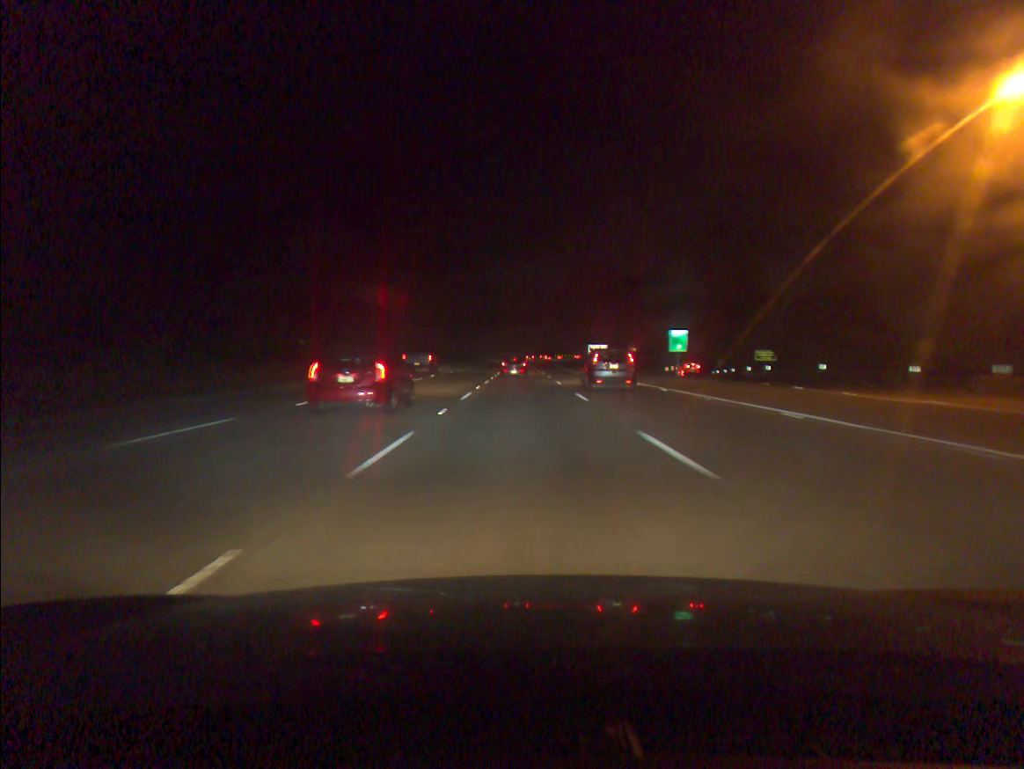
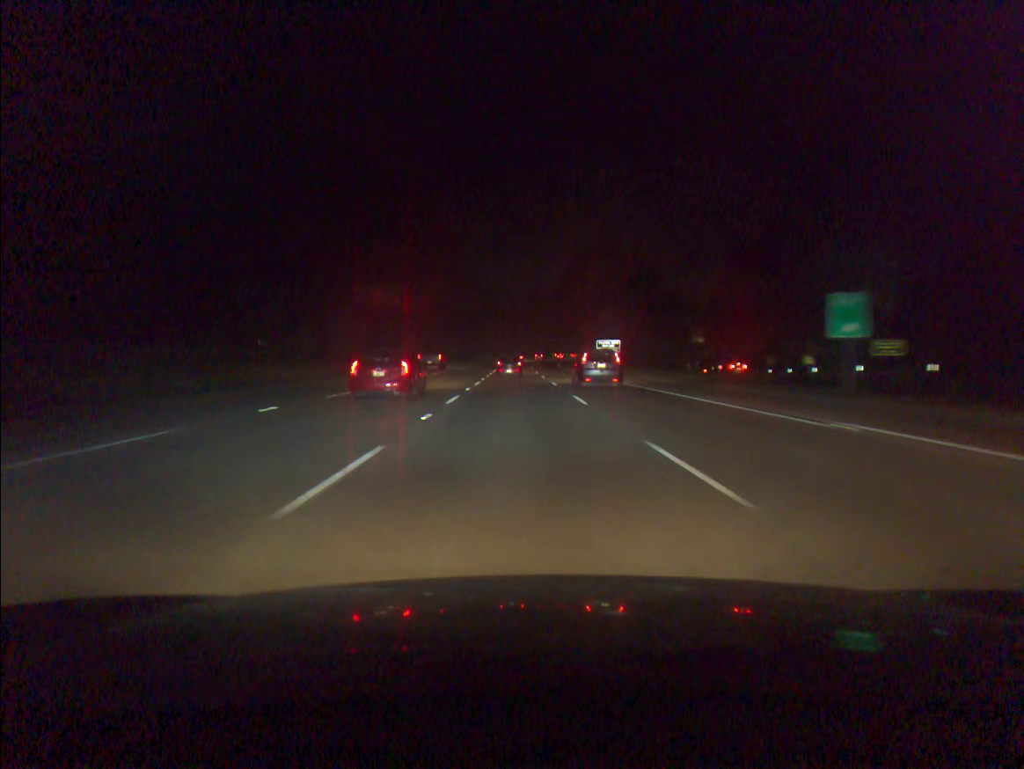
(+0.1, +31.4) m; 0°
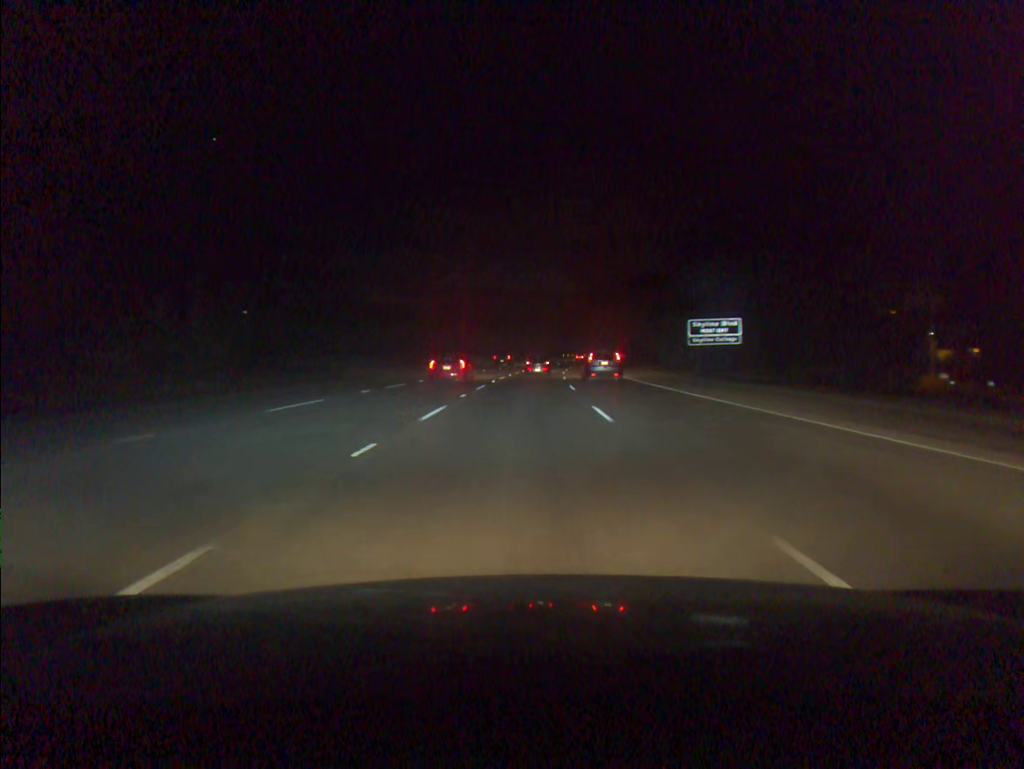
(-0.3, +78.6) m; 0°
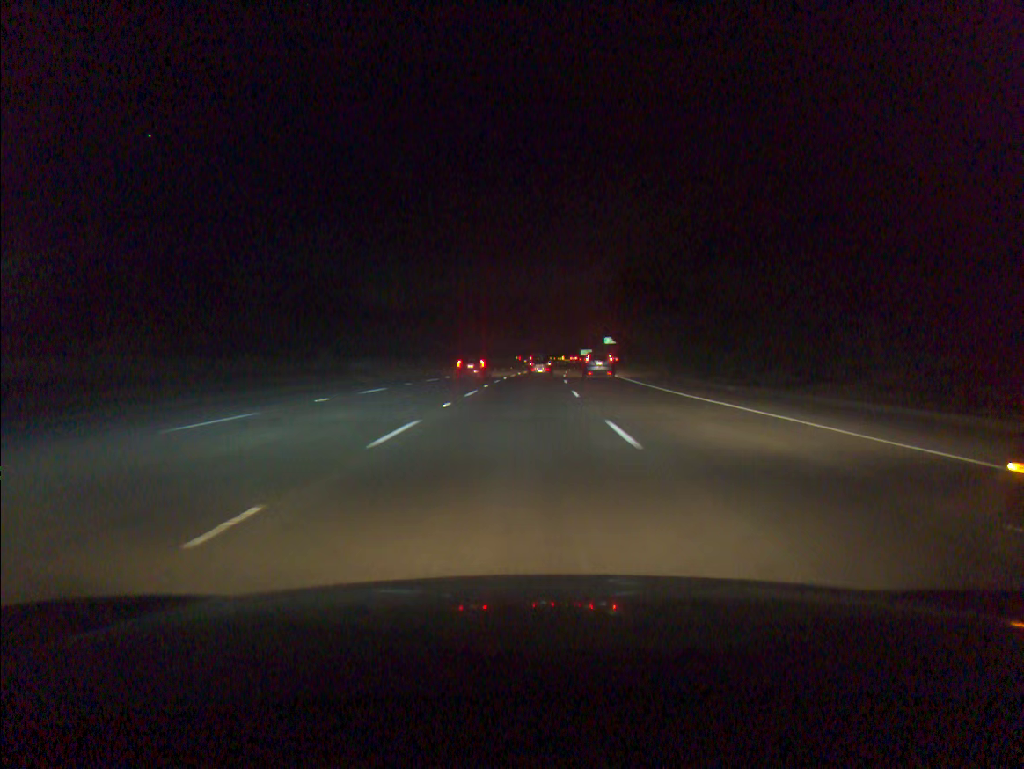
(+1.9, +63.1) m; +4°
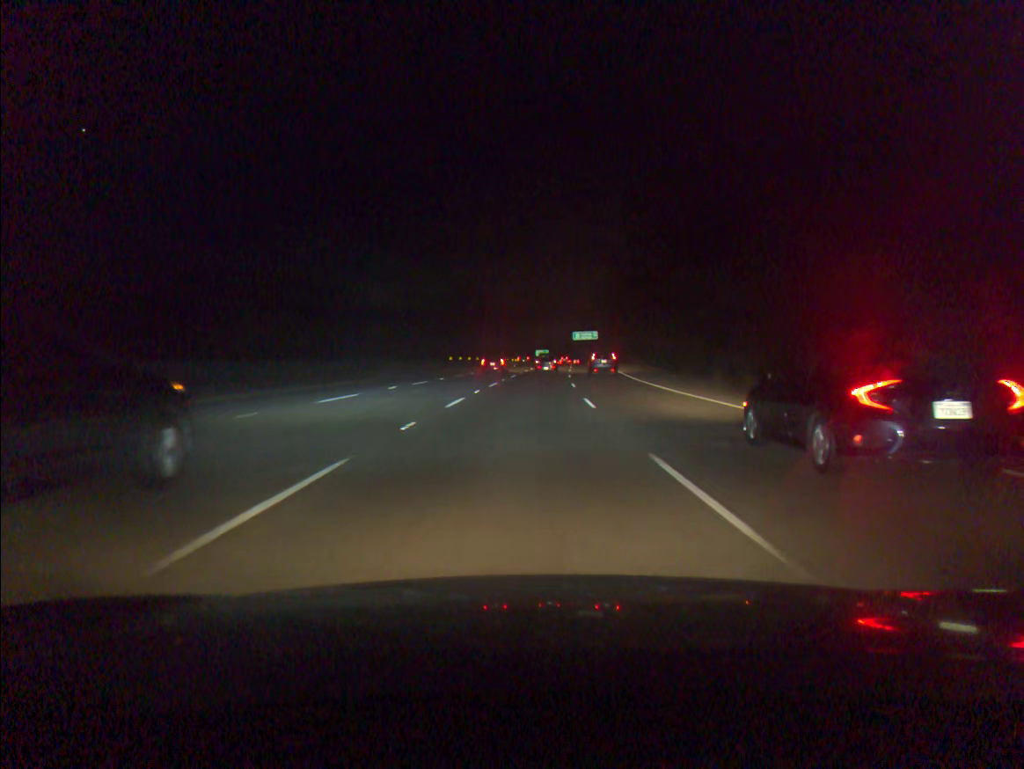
(+2.1, +63.9) m; +4°
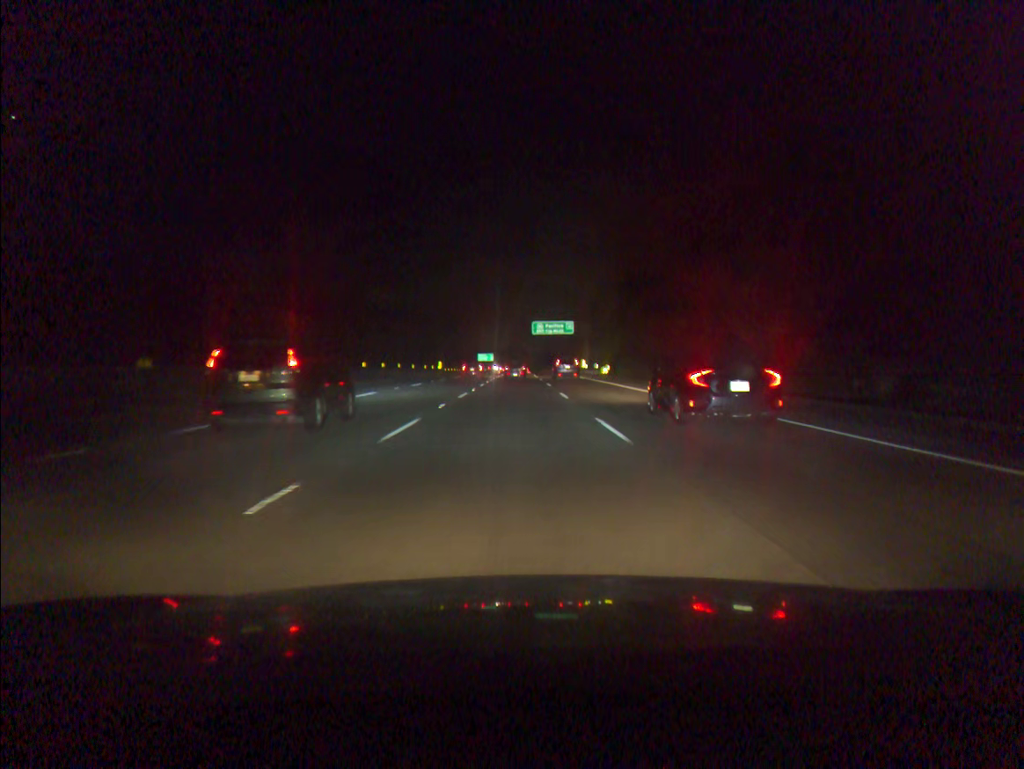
(+3.6, +81.0) m; +4°
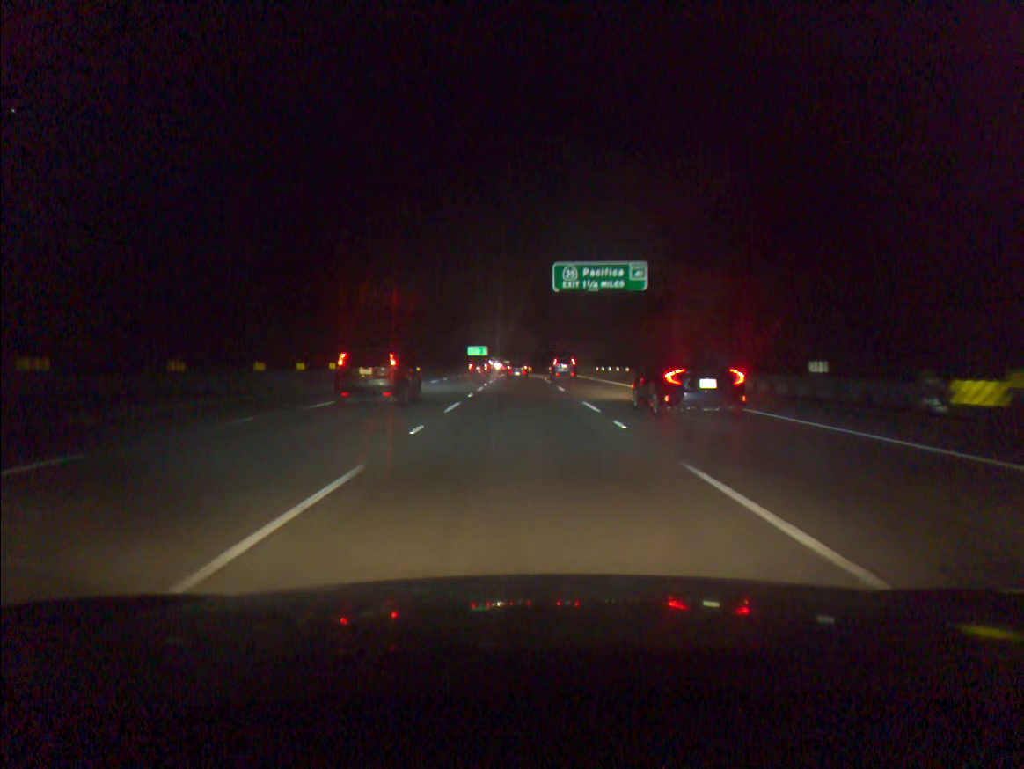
(-0.3, +66.2) m; 0°
